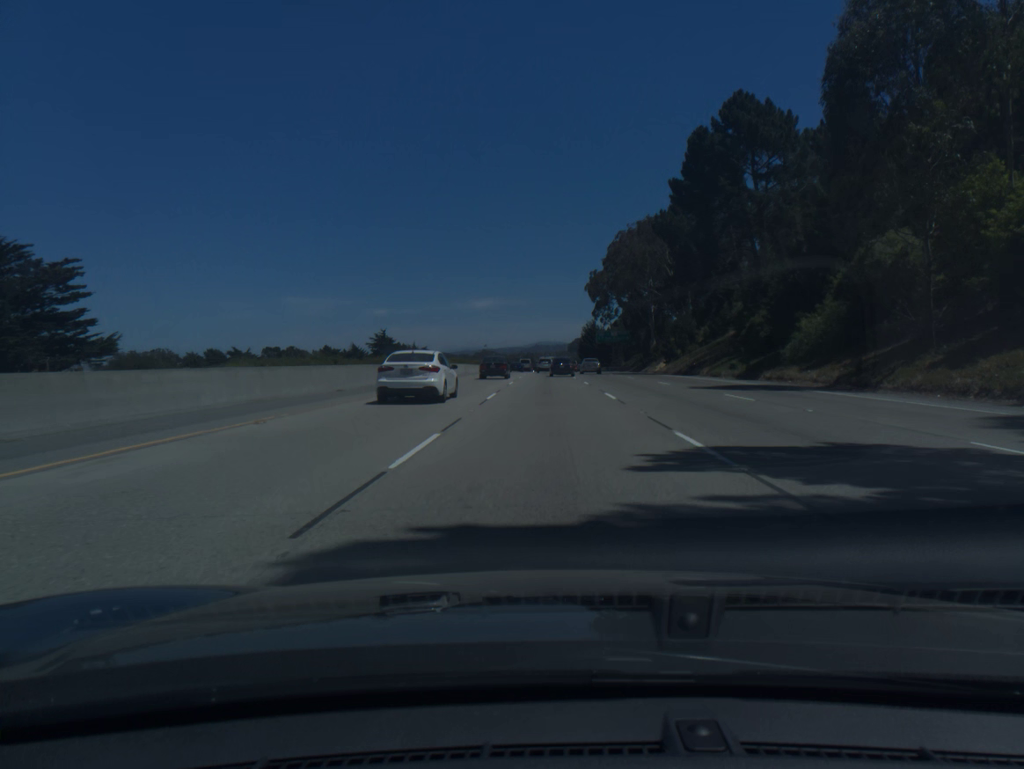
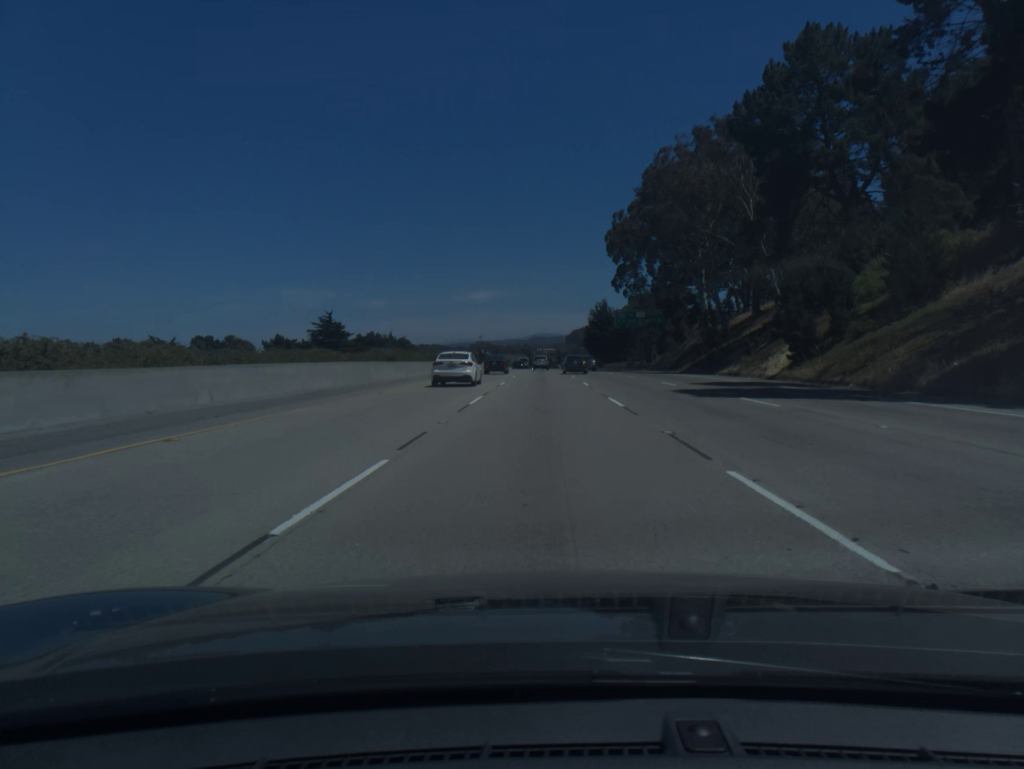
(0.0, +46.9) m; 0°
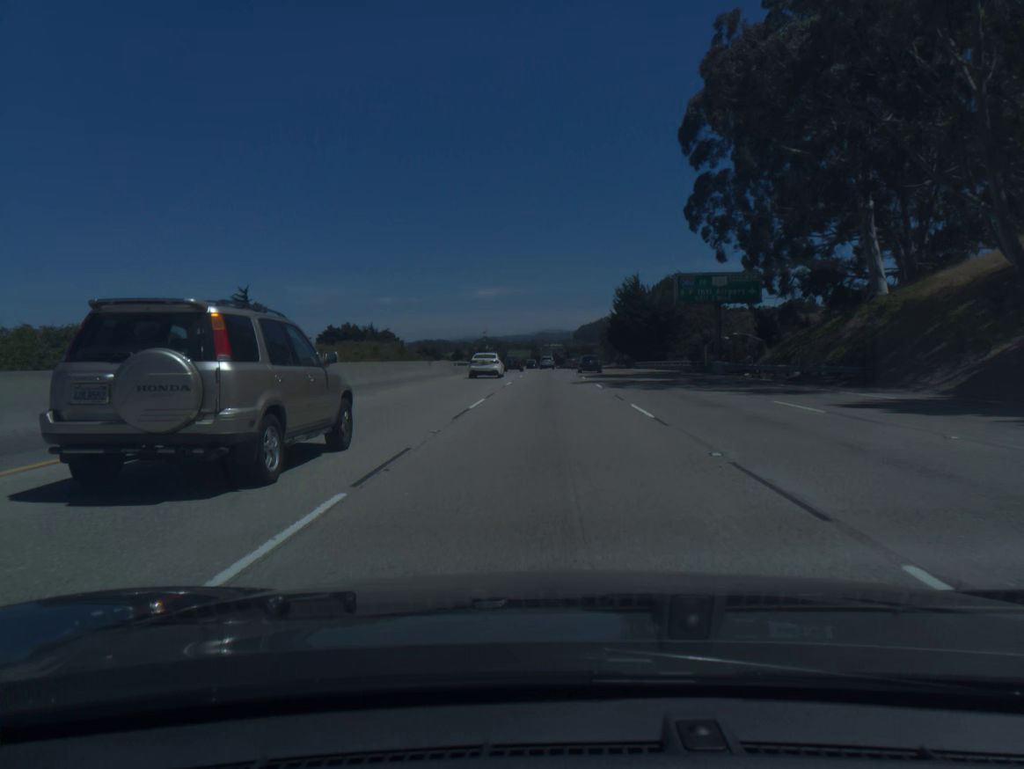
(-0.4, +46.1) m; -1°
